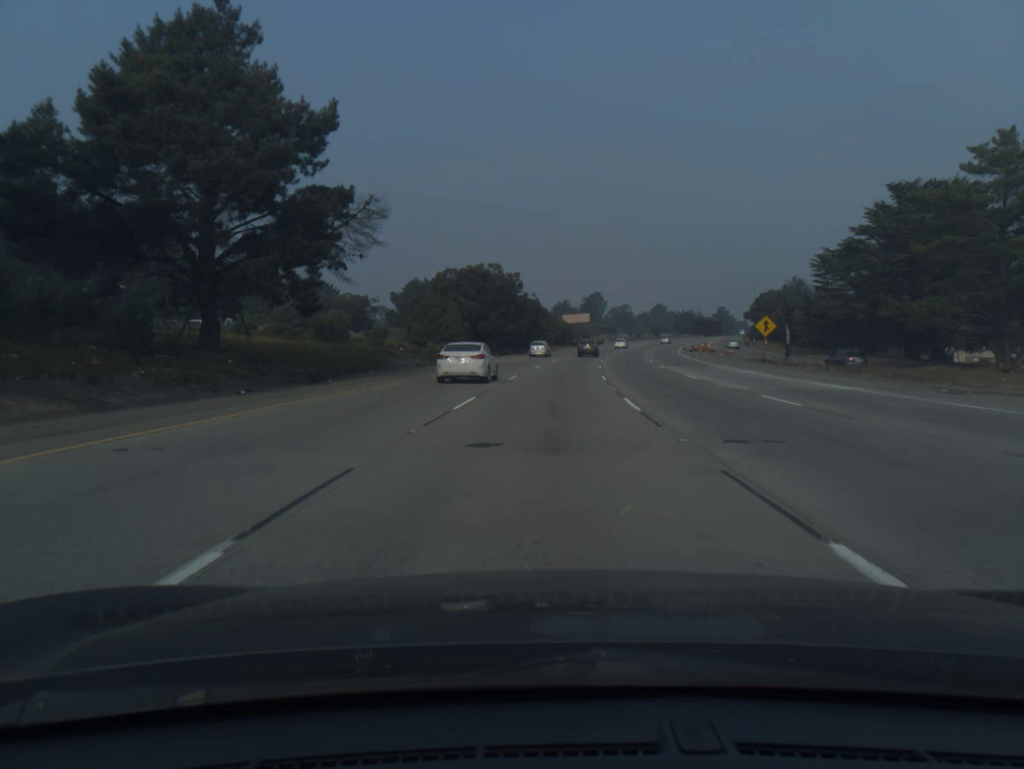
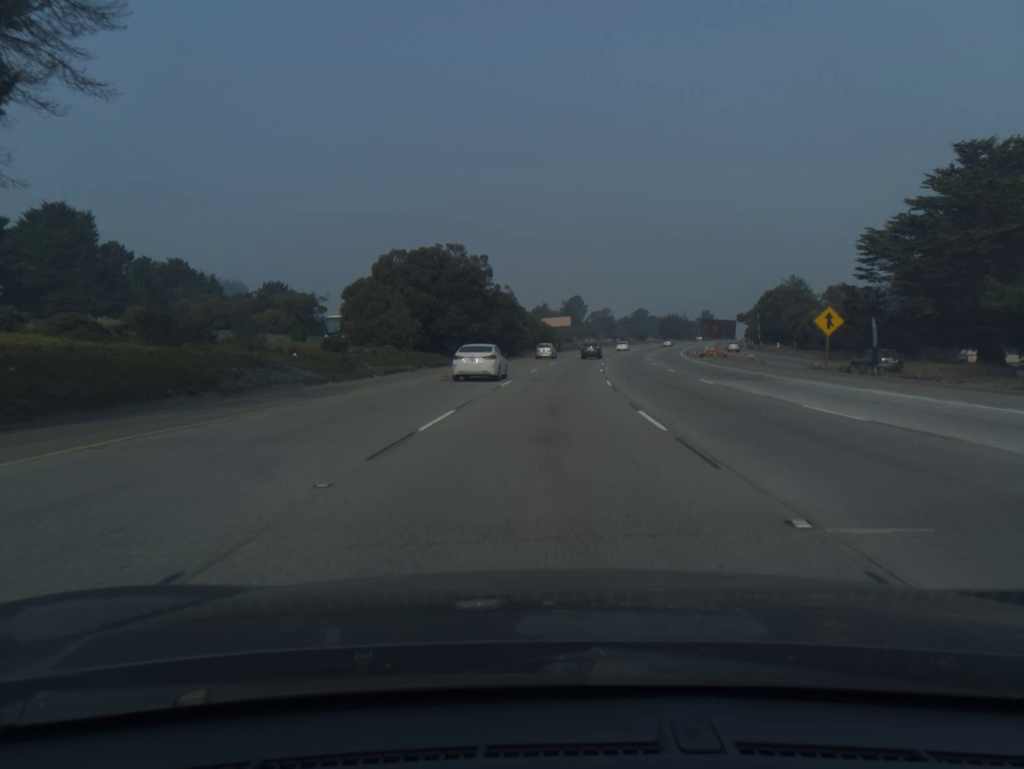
(+0.3, +18.3) m; +2°
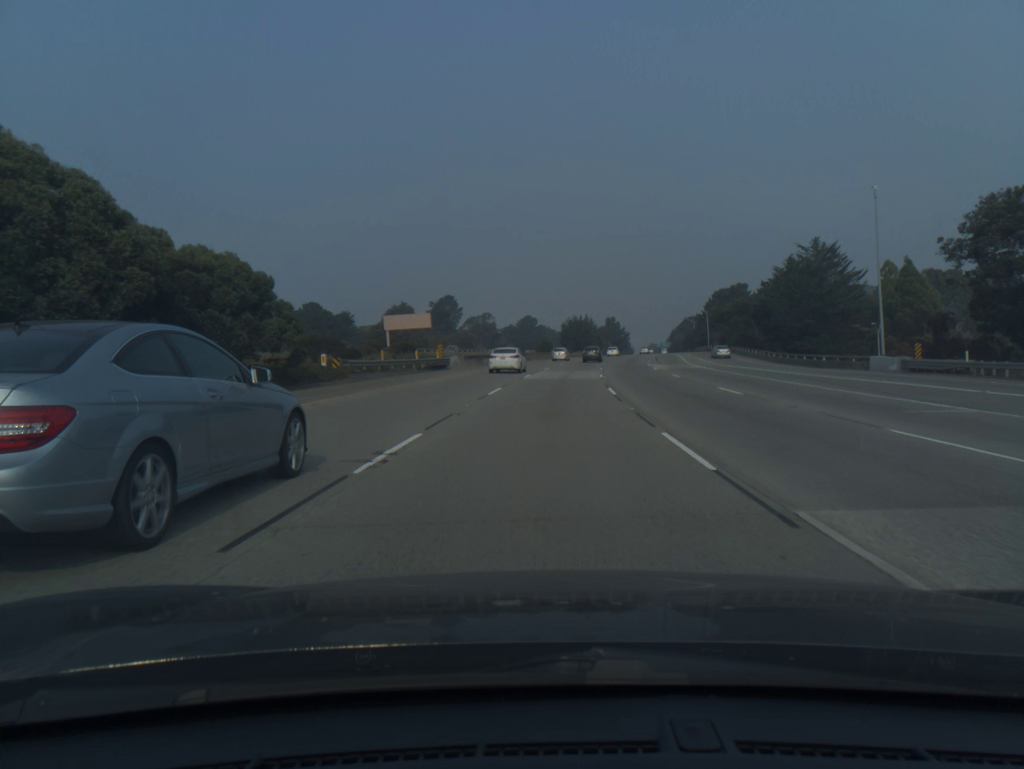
(+6.7, +90.9) m; +9°
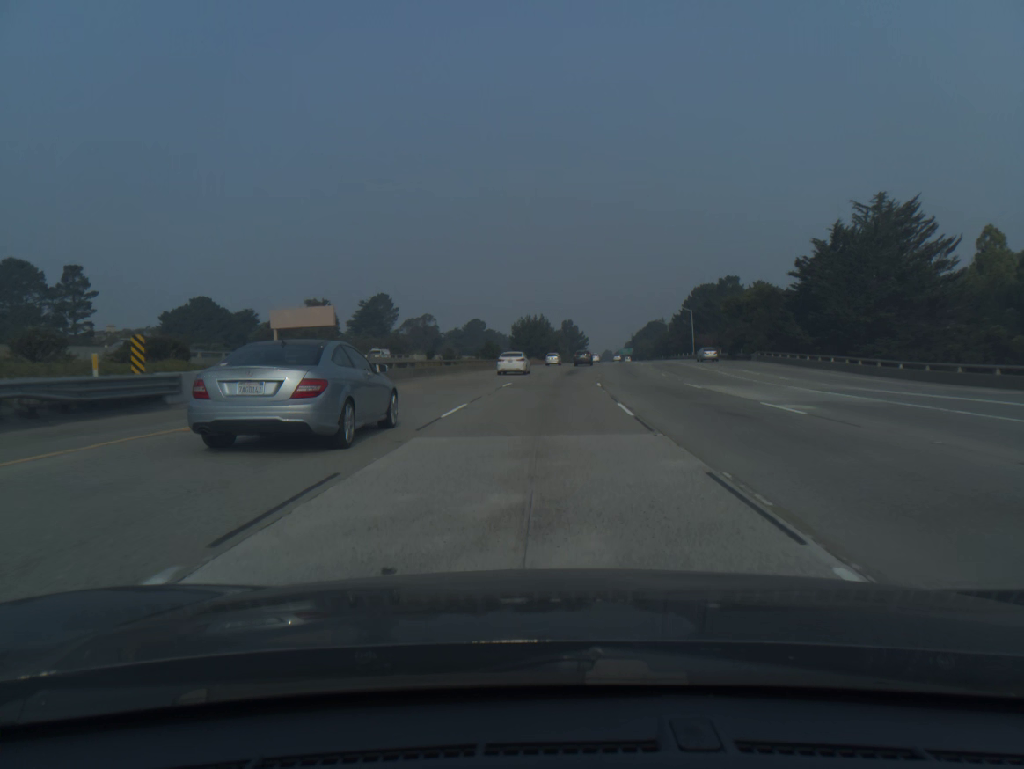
(+1.1, +36.5) m; +4°
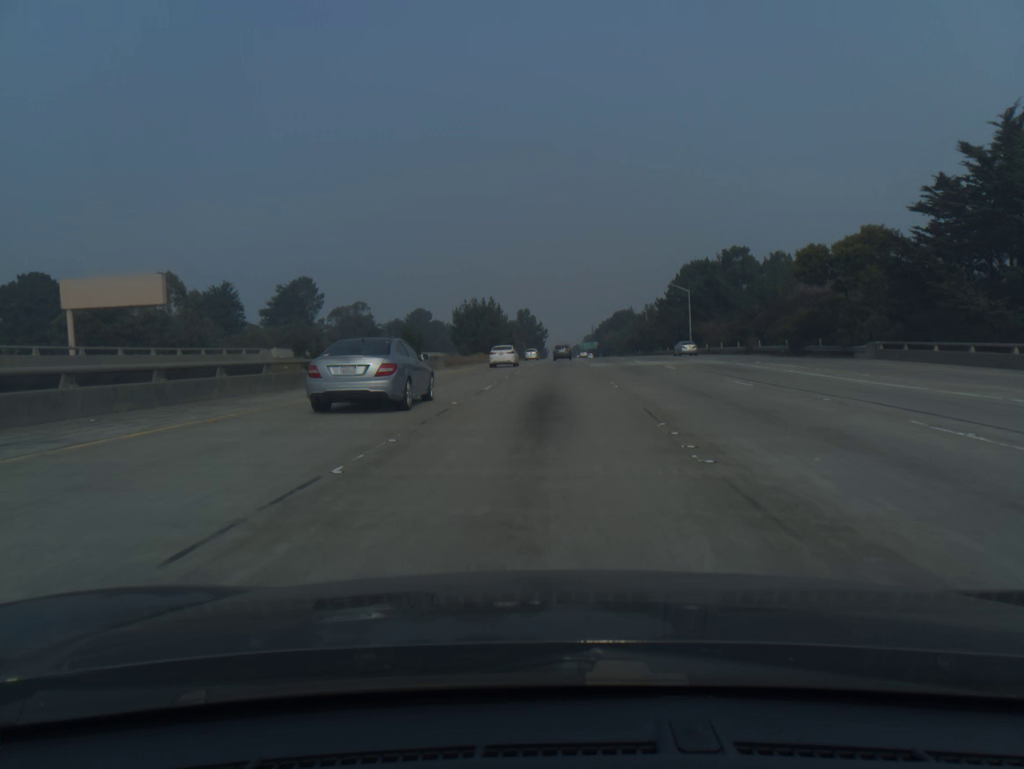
(+1.0, +36.7) m; +3°
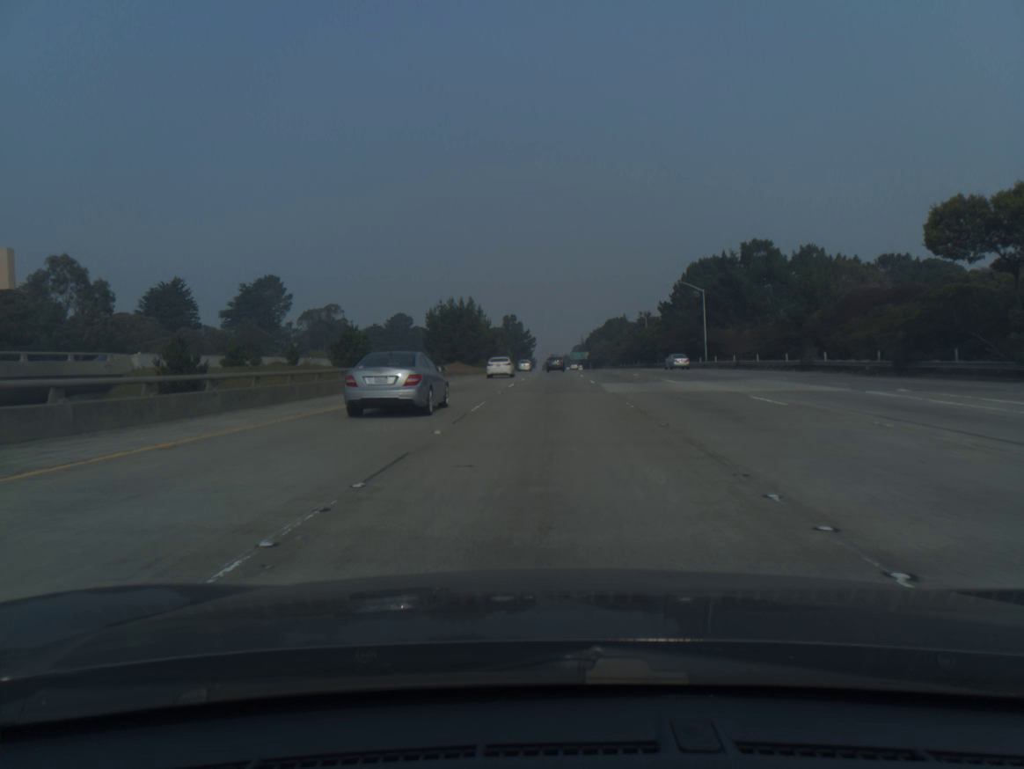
(+0.2, +18.4) m; +1°
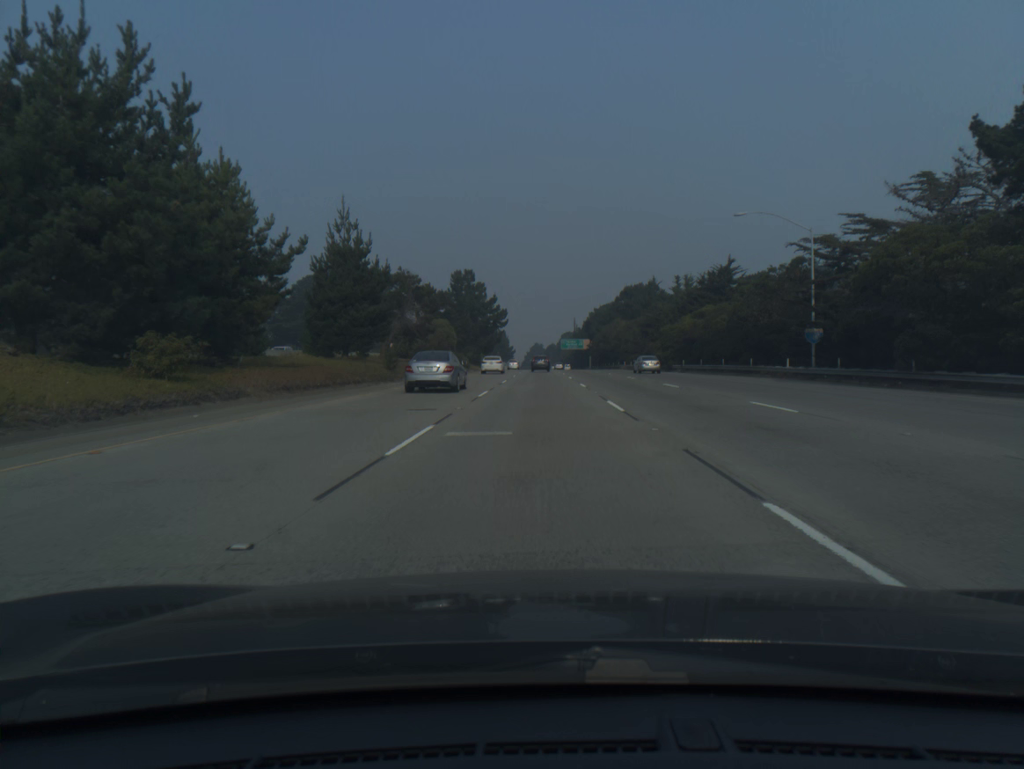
(+1.8, +92.7) m; +1°
